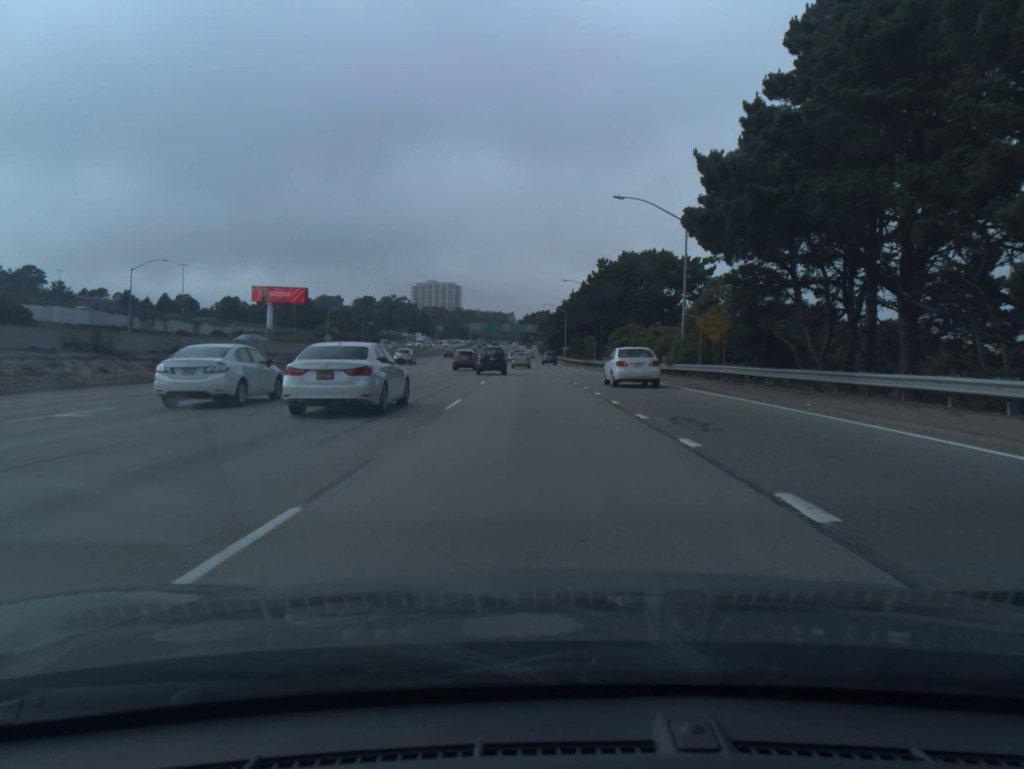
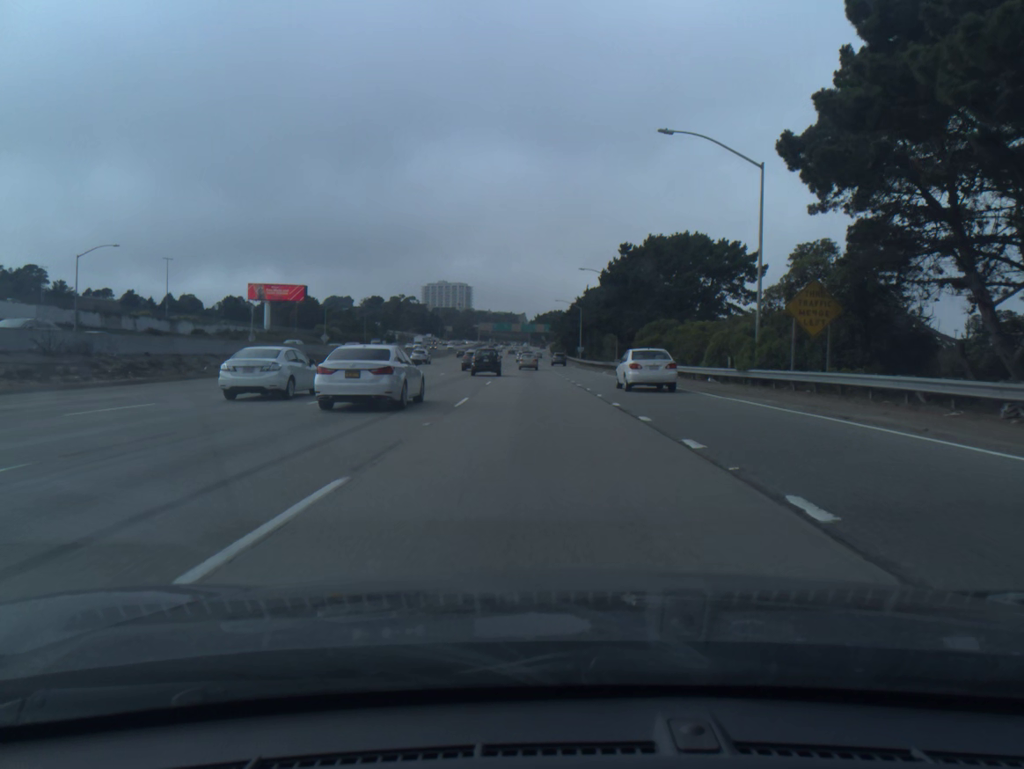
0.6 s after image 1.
(-0.1, +13.3) m; -1°
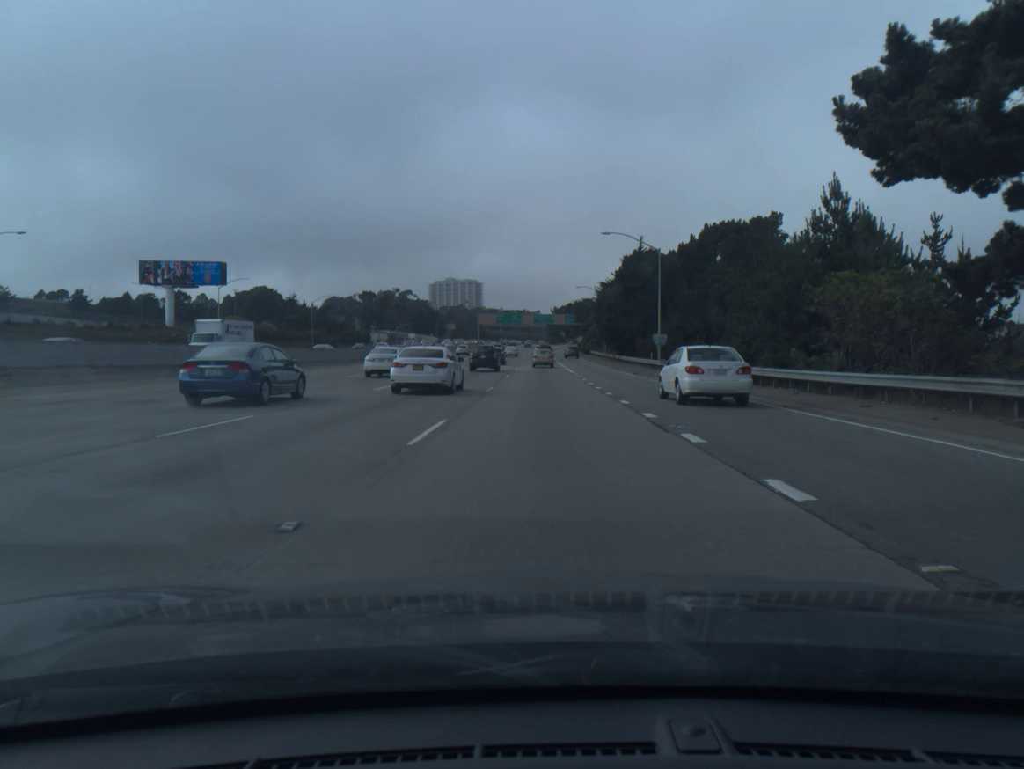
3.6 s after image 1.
(-1.2, +66.4) m; -1°
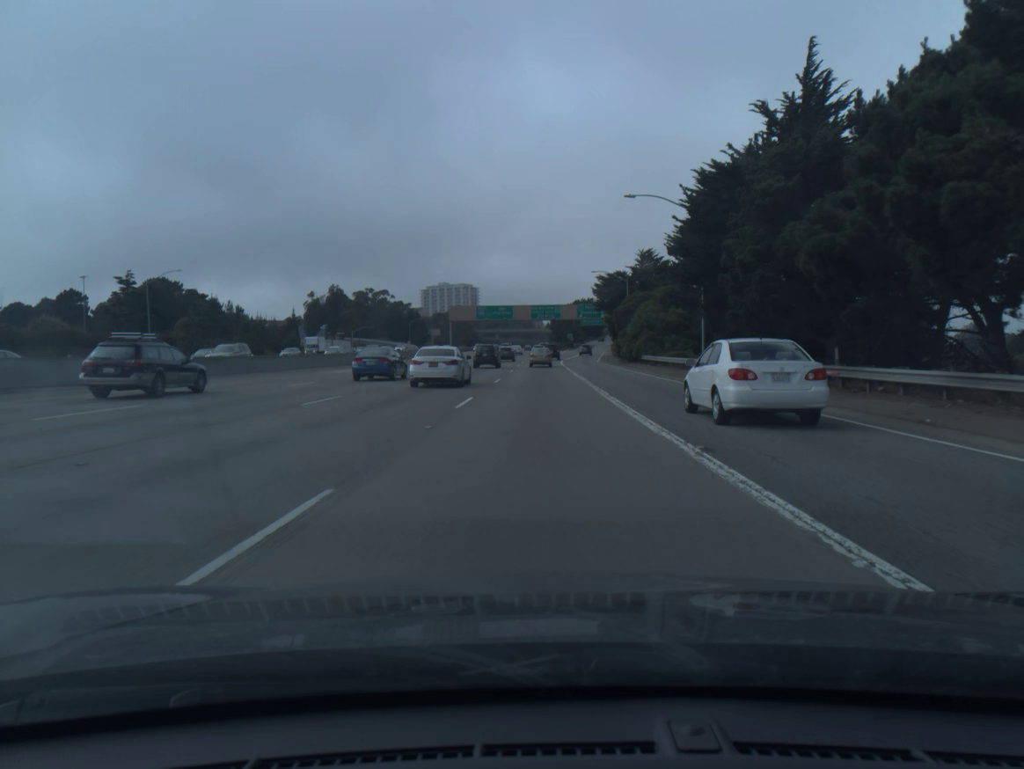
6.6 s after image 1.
(+0.1, +66.3) m; 0°
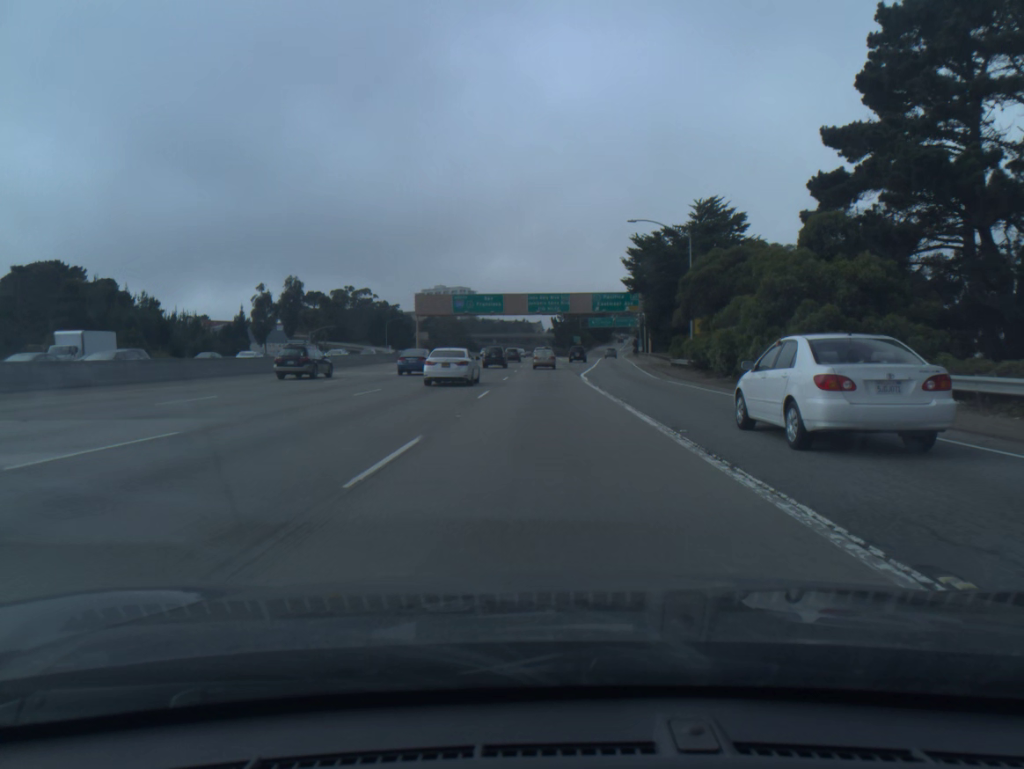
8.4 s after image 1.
(-0.1, +39.3) m; 0°
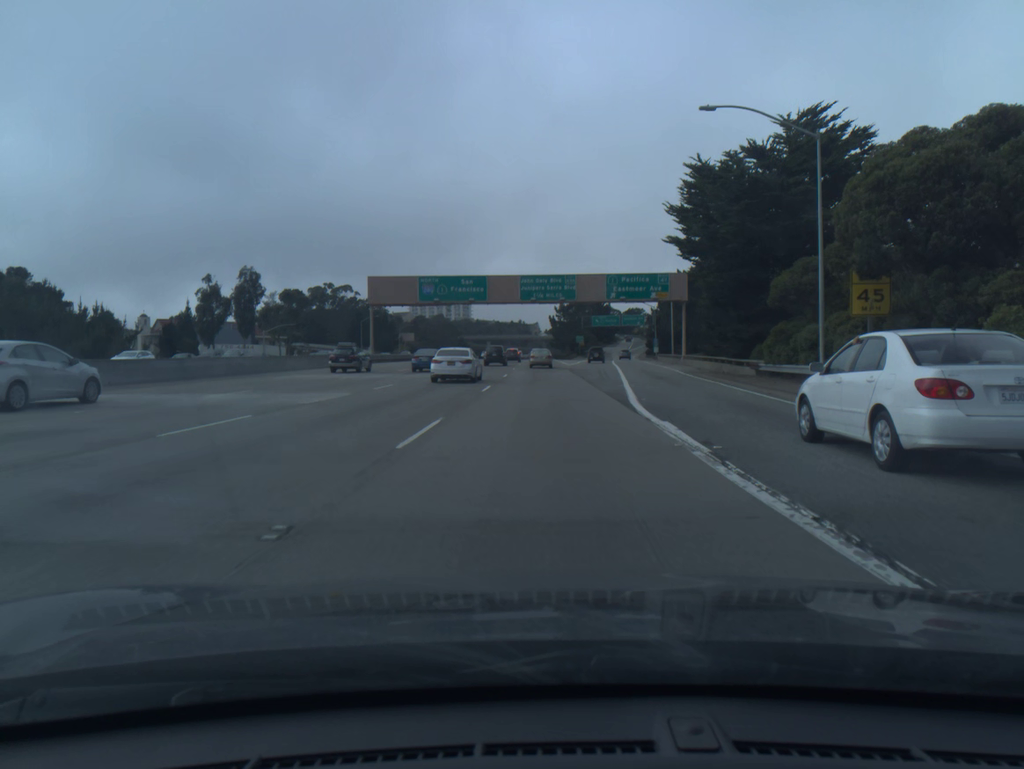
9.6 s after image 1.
(0.0, +26.1) m; 0°
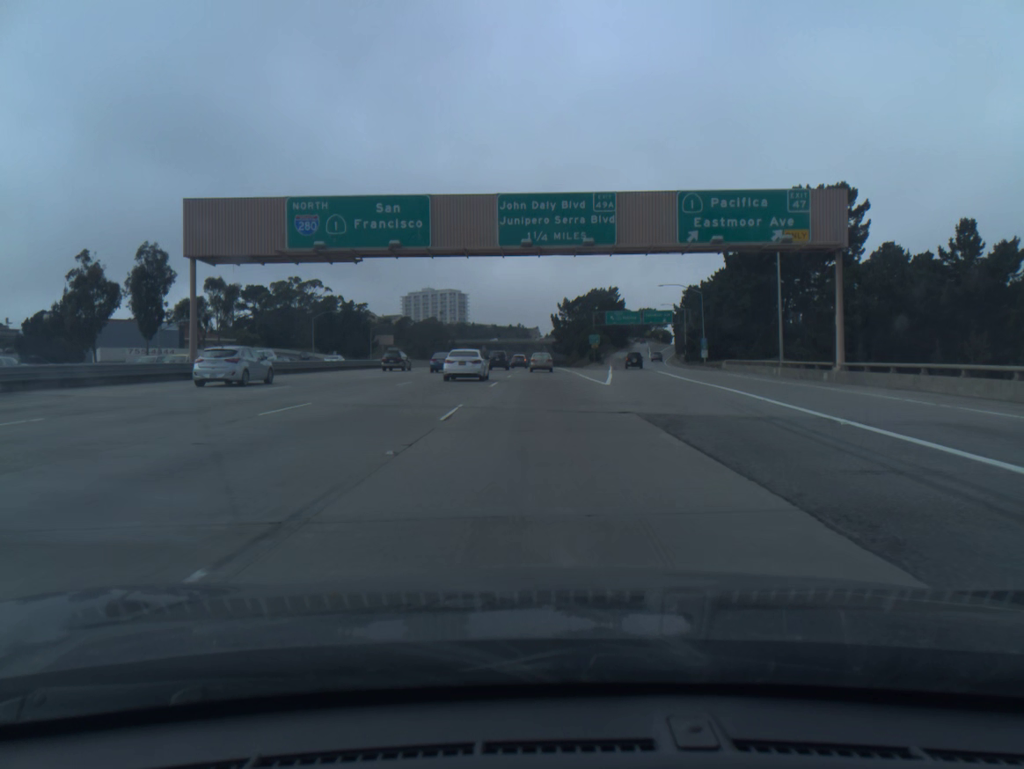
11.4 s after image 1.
(0.0, +39.6) m; 0°
